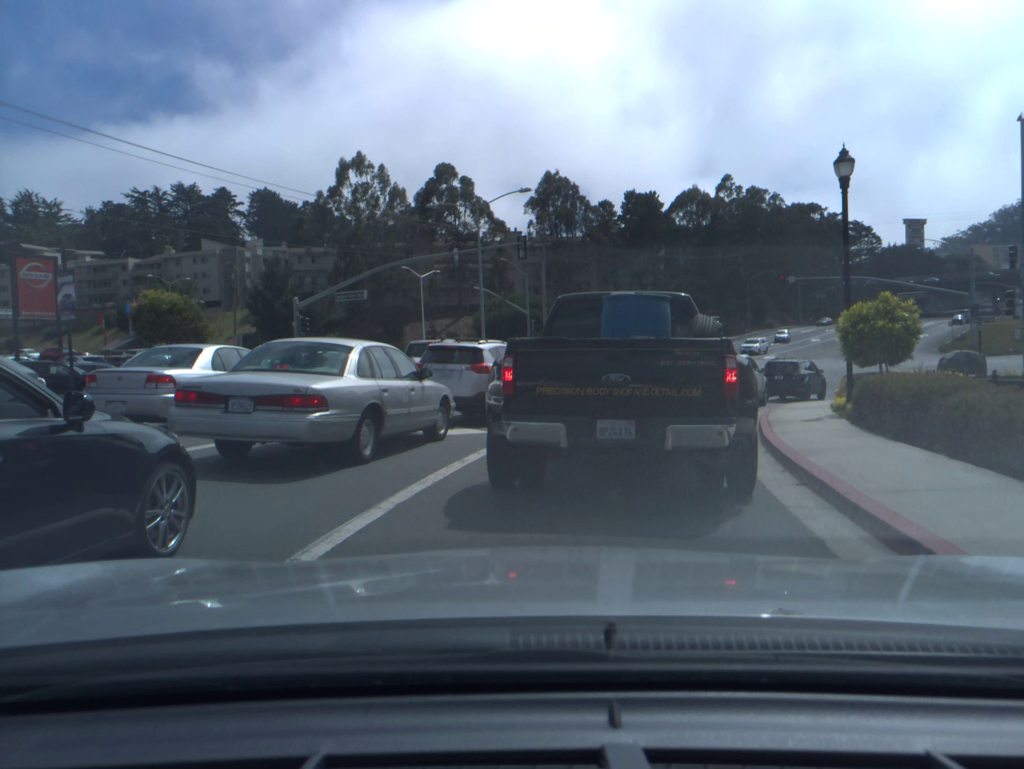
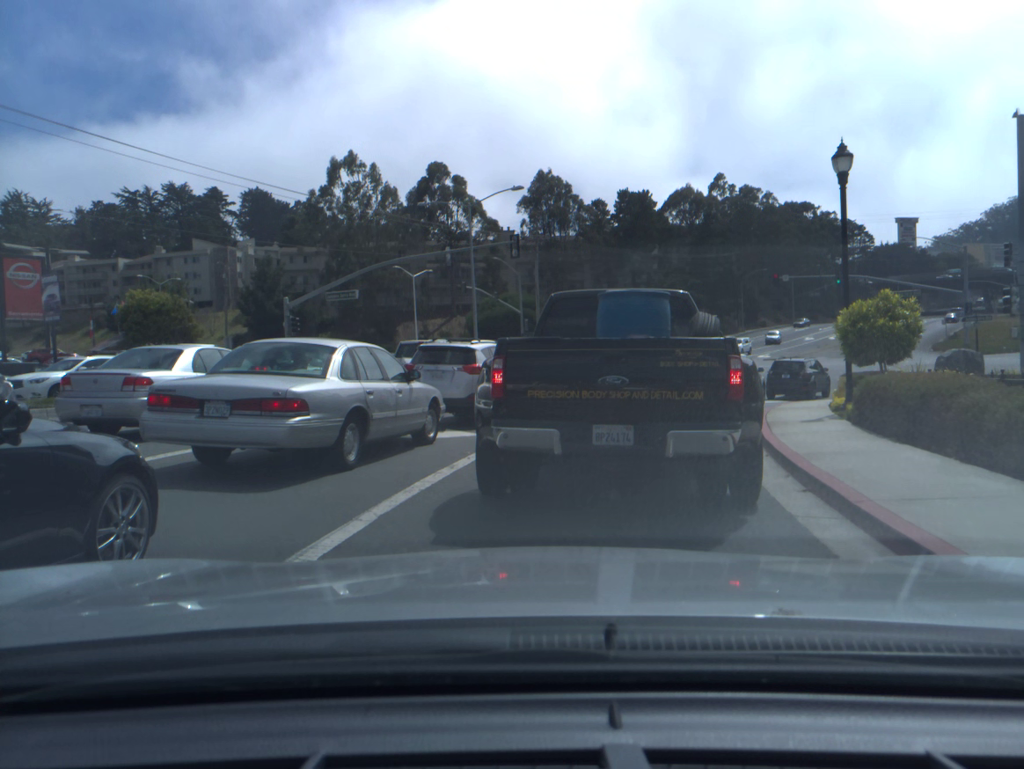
(0.0, +0.4) m; 0°
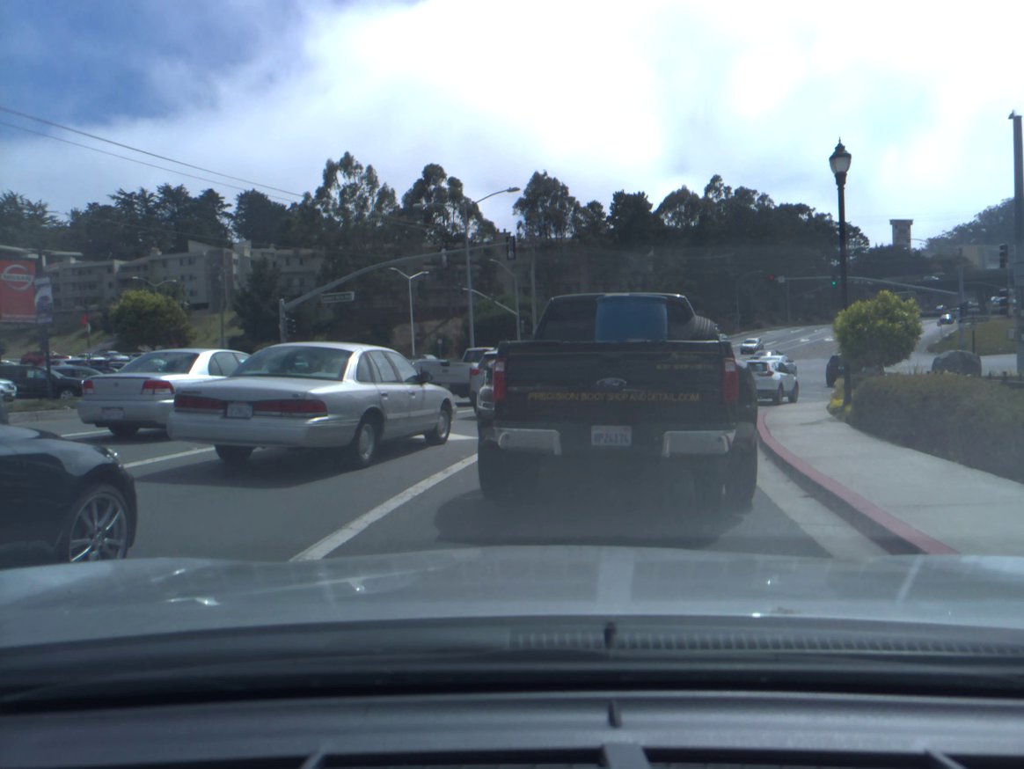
(0.0, +0.2) m; 0°
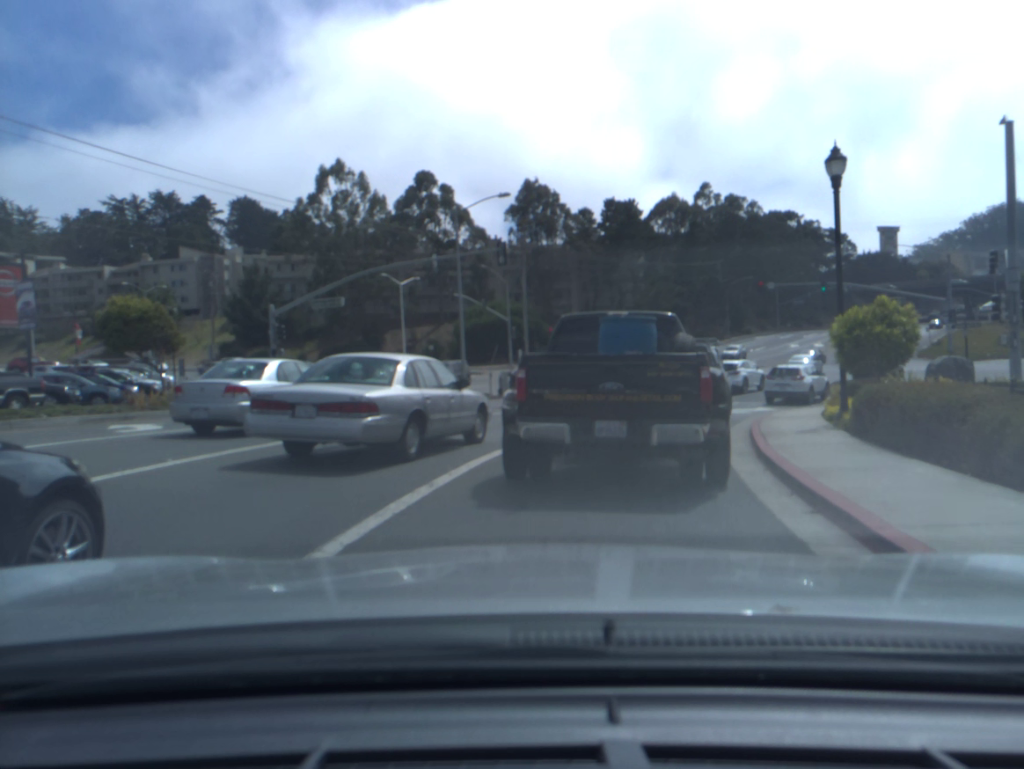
(0.0, +0.4) m; +1°
